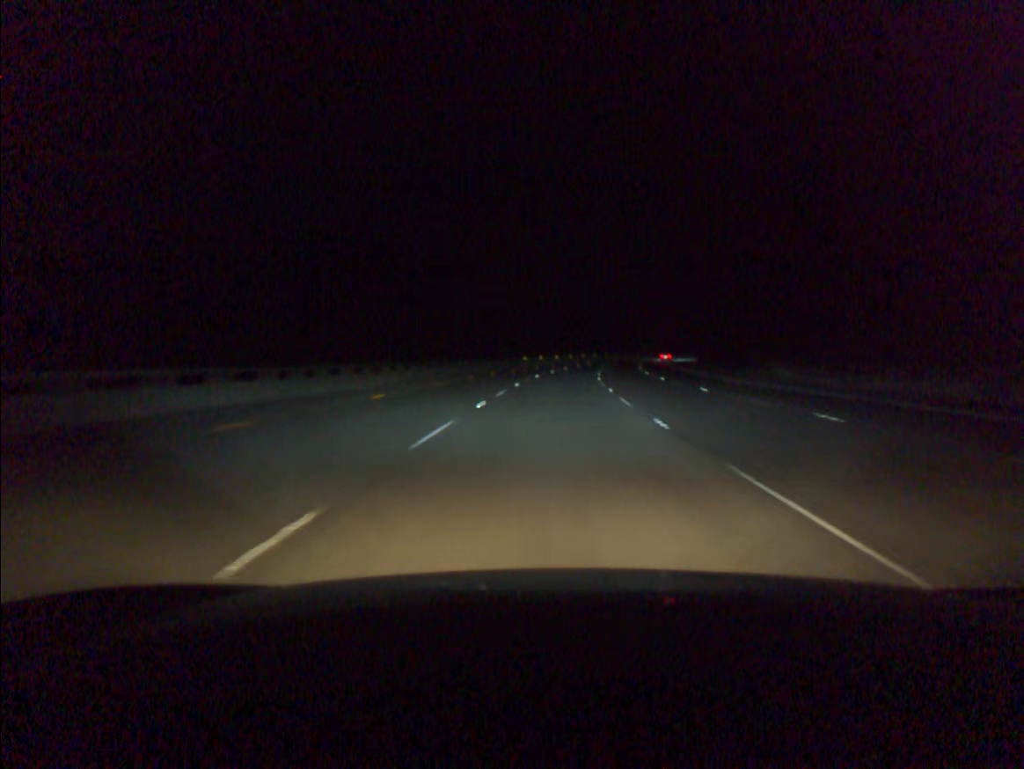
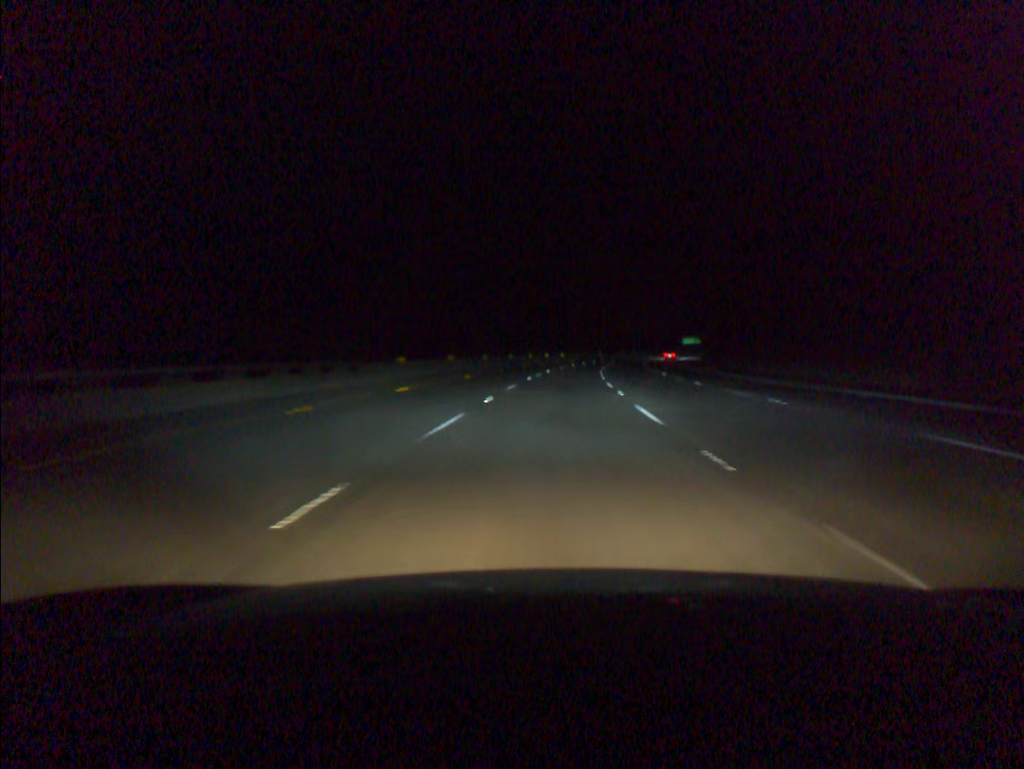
(+2.2, +57.0) m; +4°
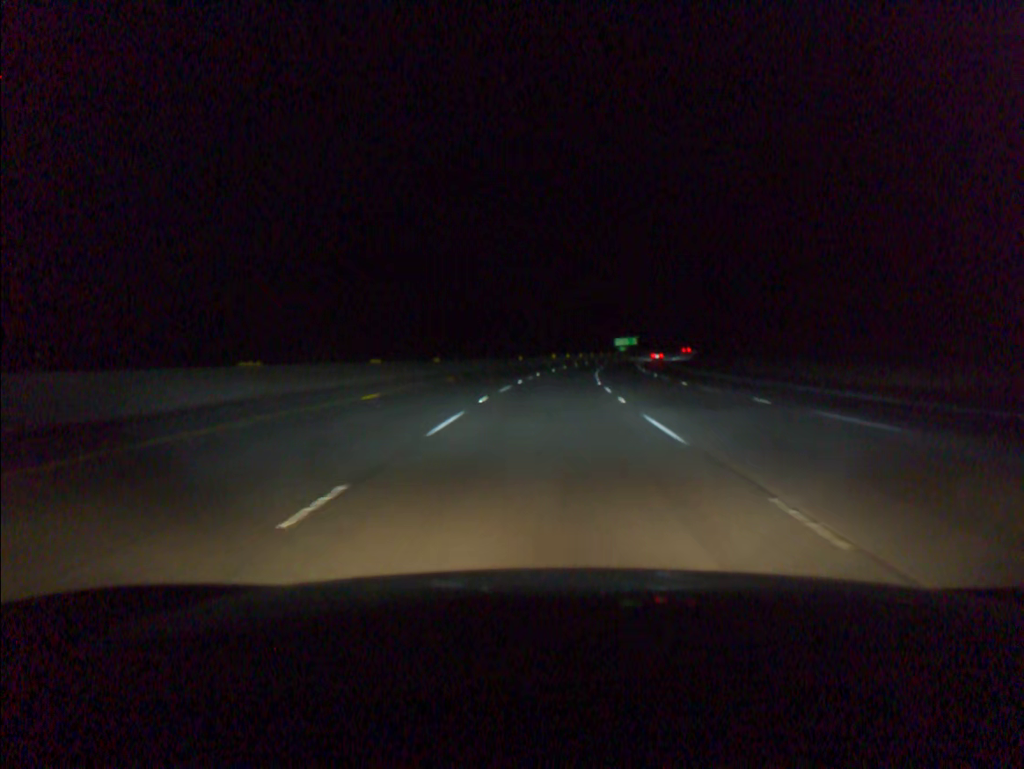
(+4.4, +76.0) m; +7°
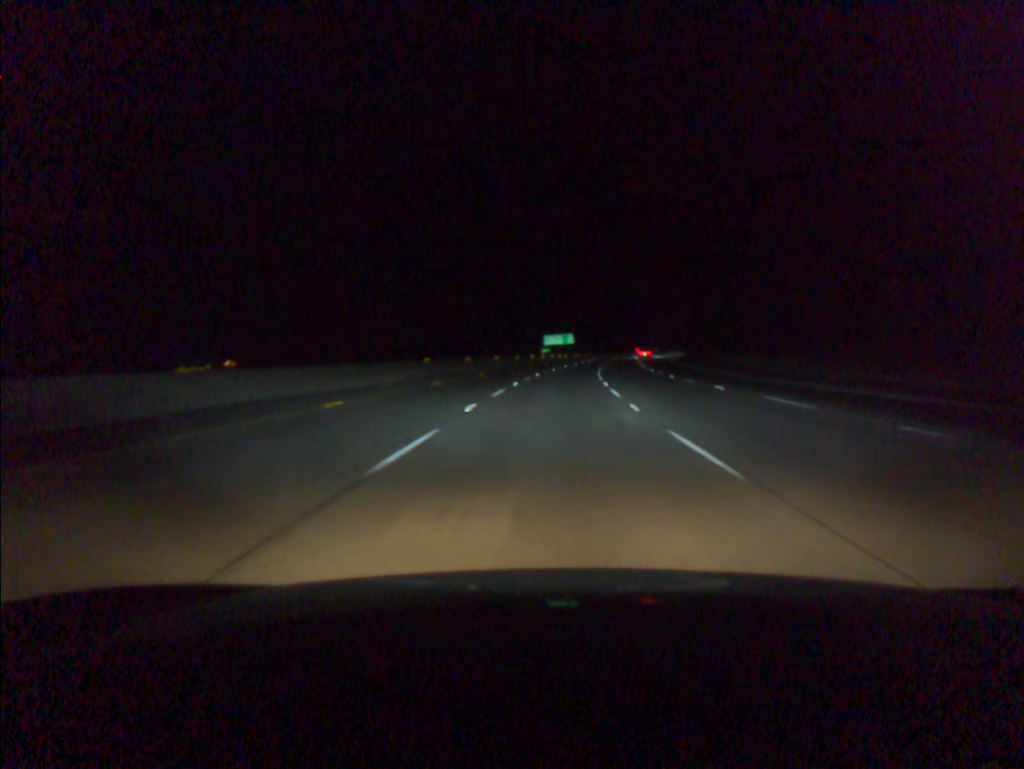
(+4.0, +76.2) m; +6°
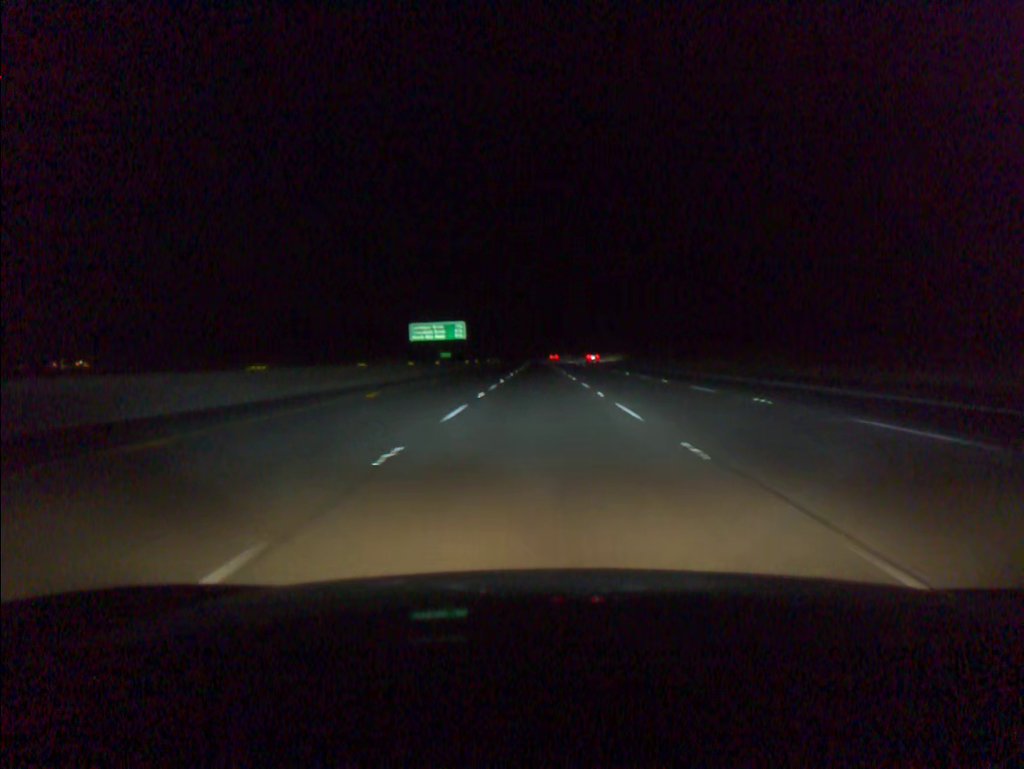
(+6.2, +95.1) m; +7°
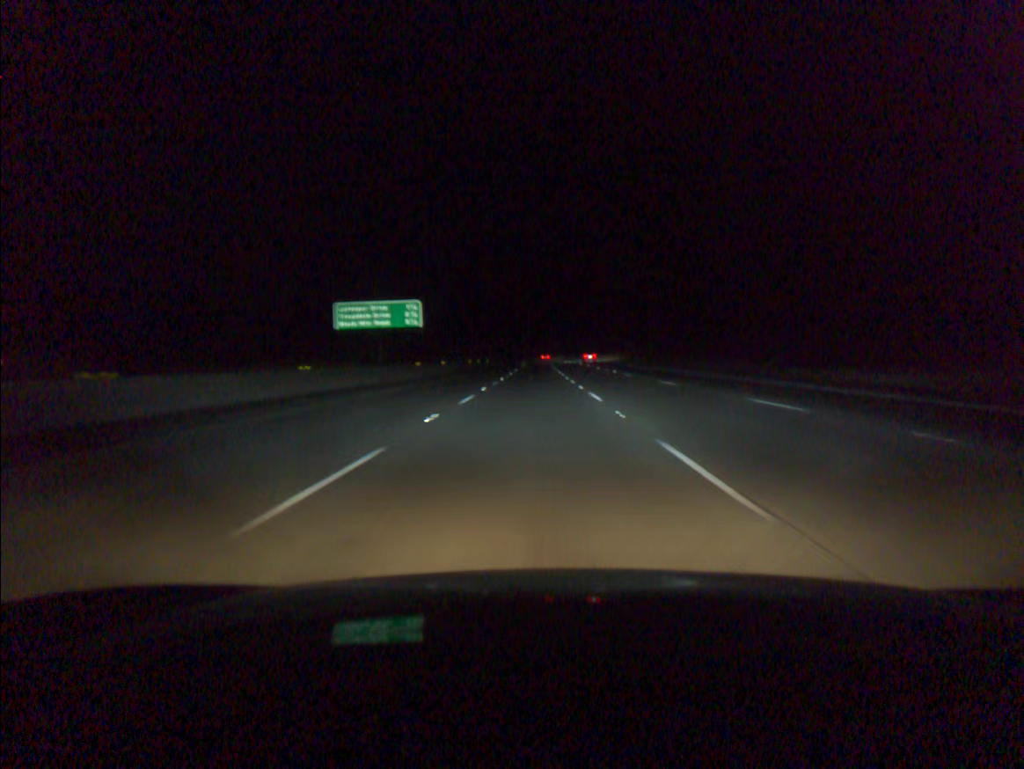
(+0.1, +38.1) m; 0°
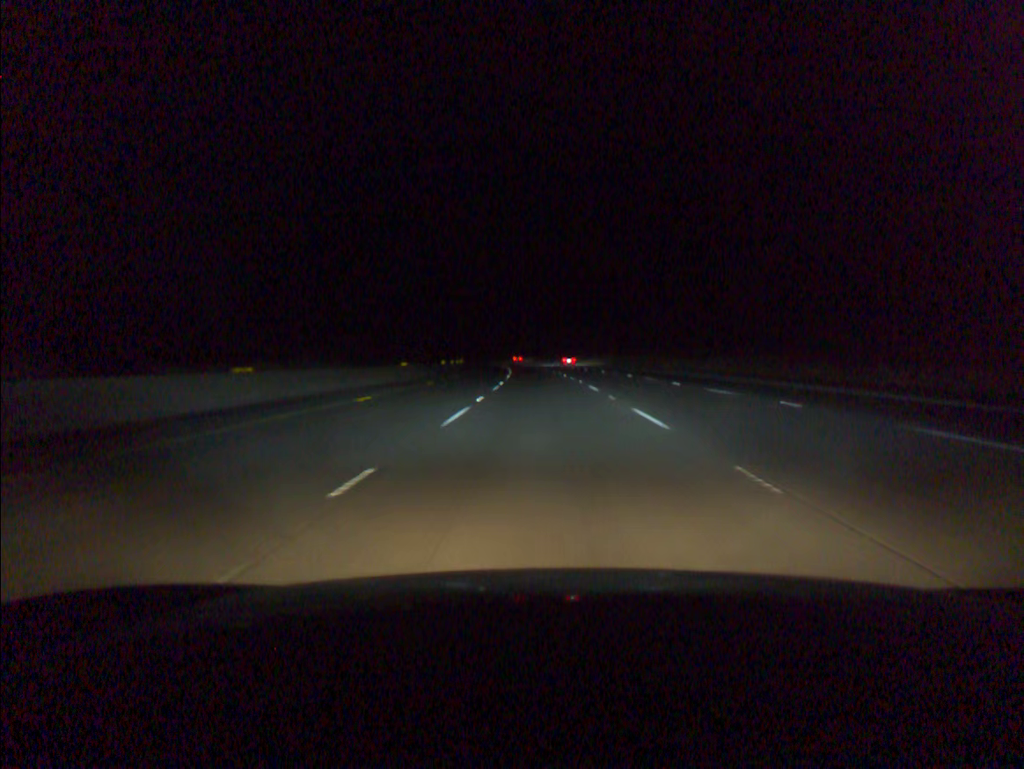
(-0.7, +95.2) m; 0°
